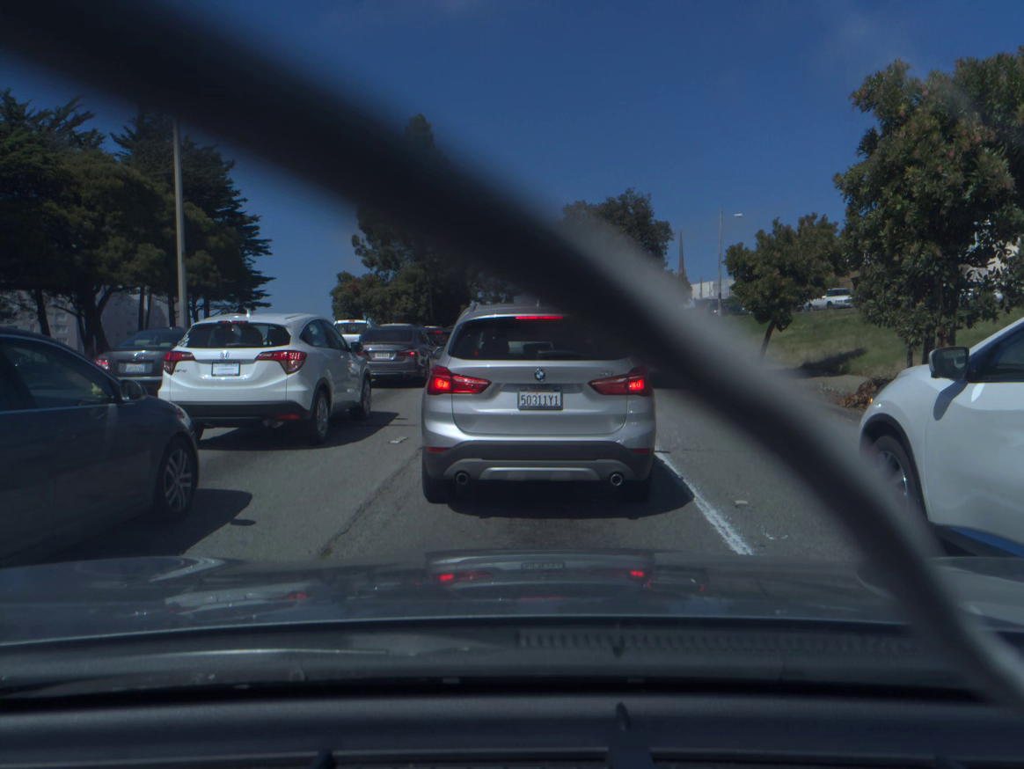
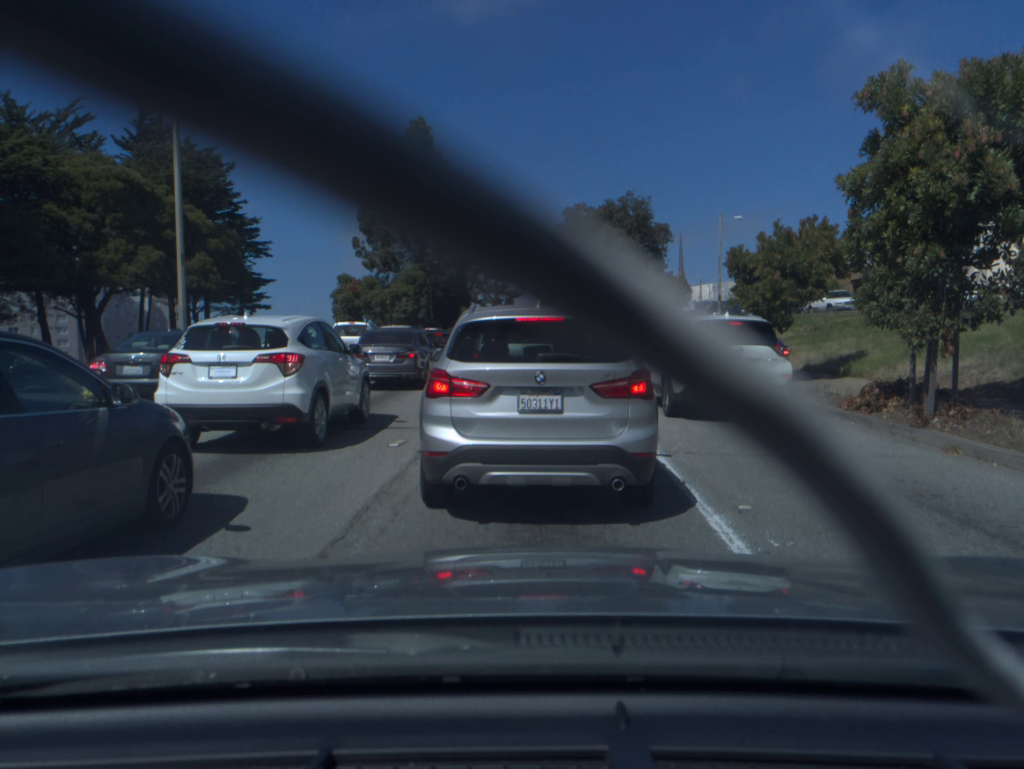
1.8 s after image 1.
(0.0, +0.1) m; 0°
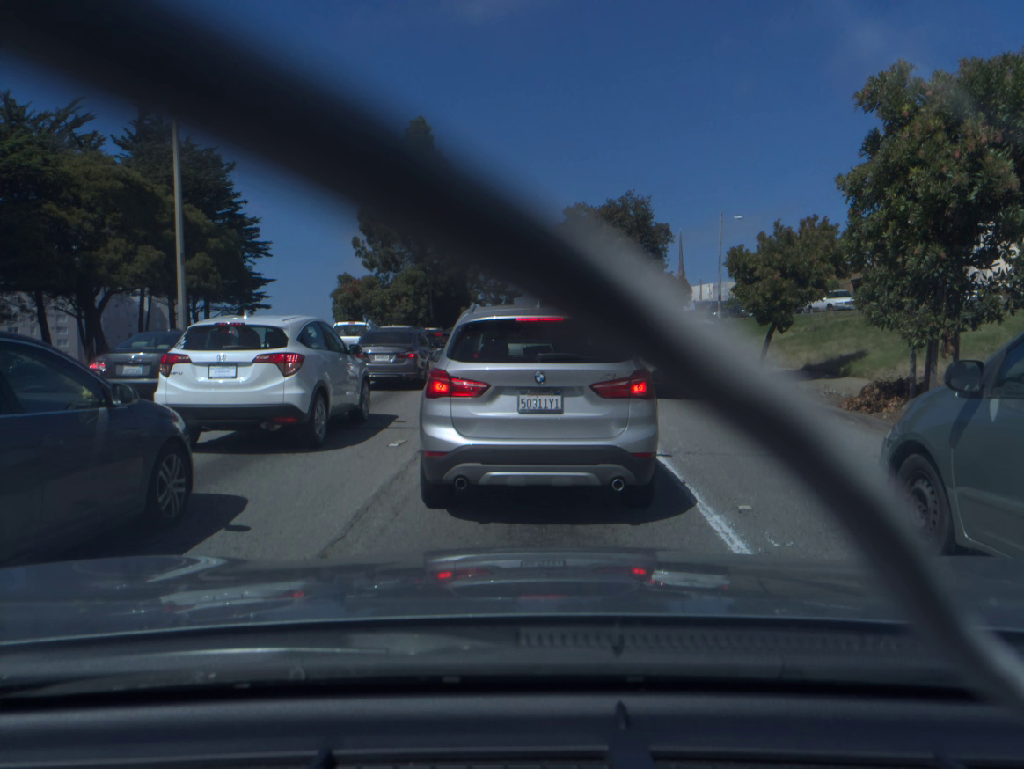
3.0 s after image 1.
(0.0, 0.0) m; 0°
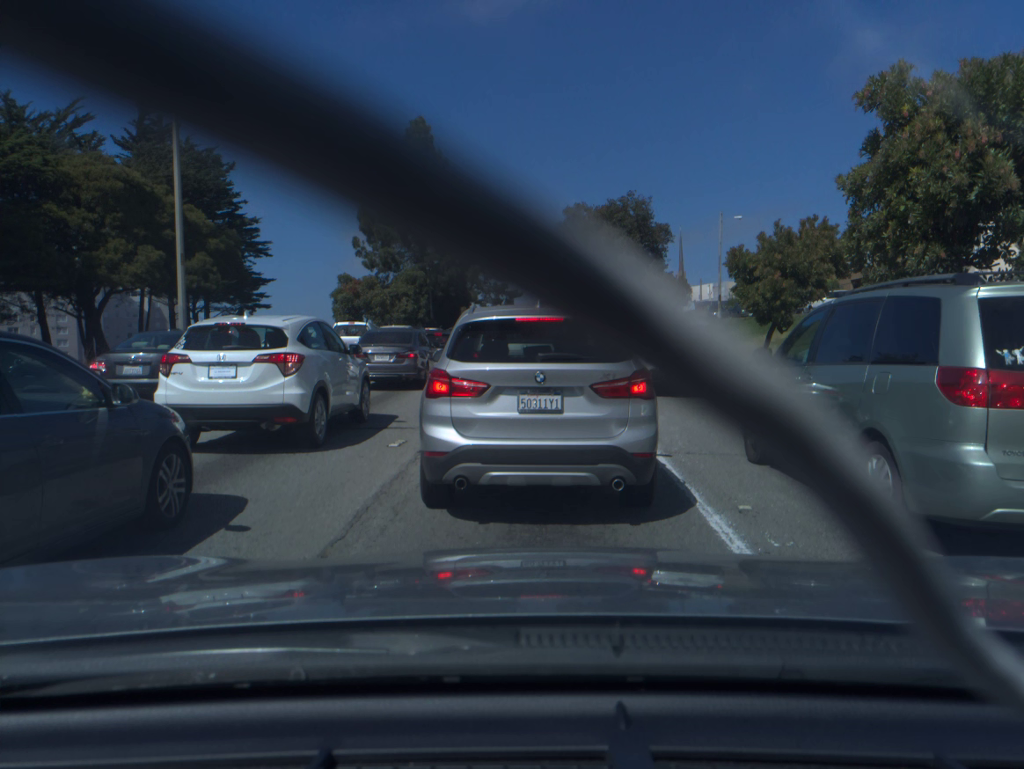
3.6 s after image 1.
(0.0, 0.0) m; 0°
